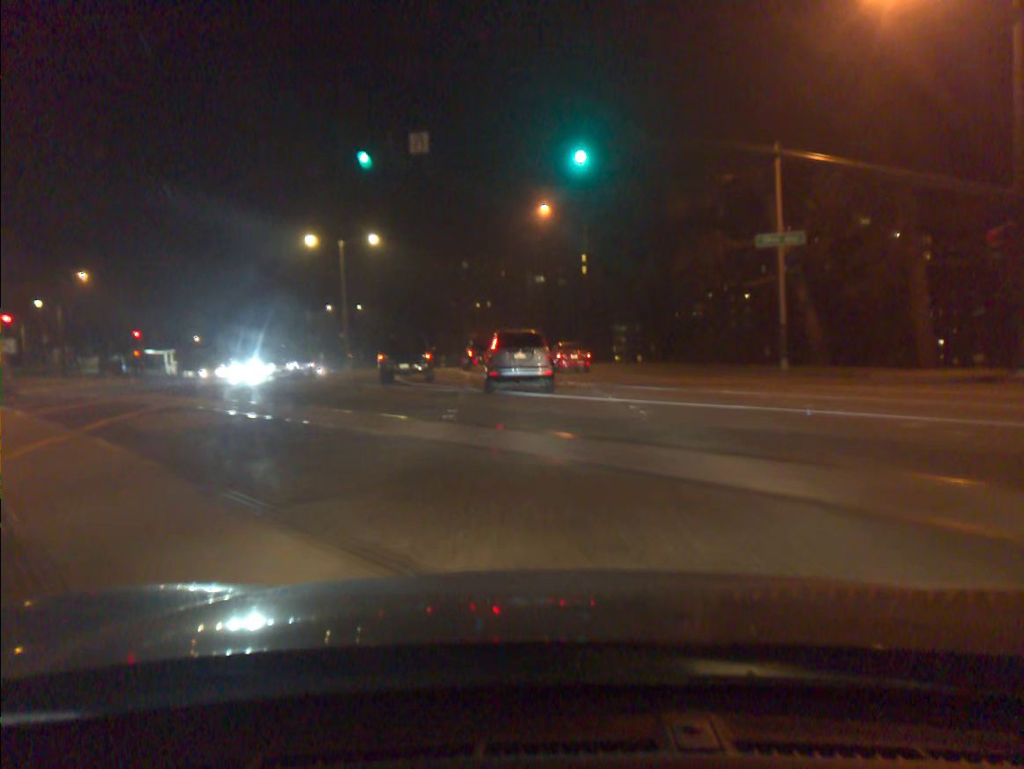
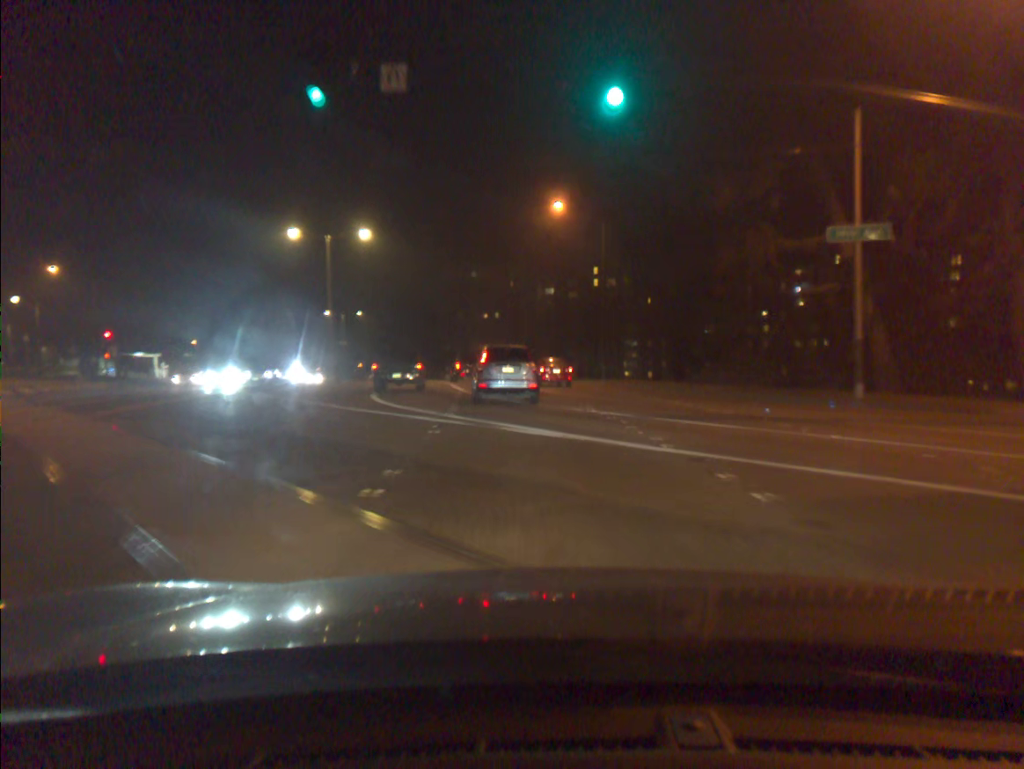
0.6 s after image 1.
(0.0, +6.6) m; 0°
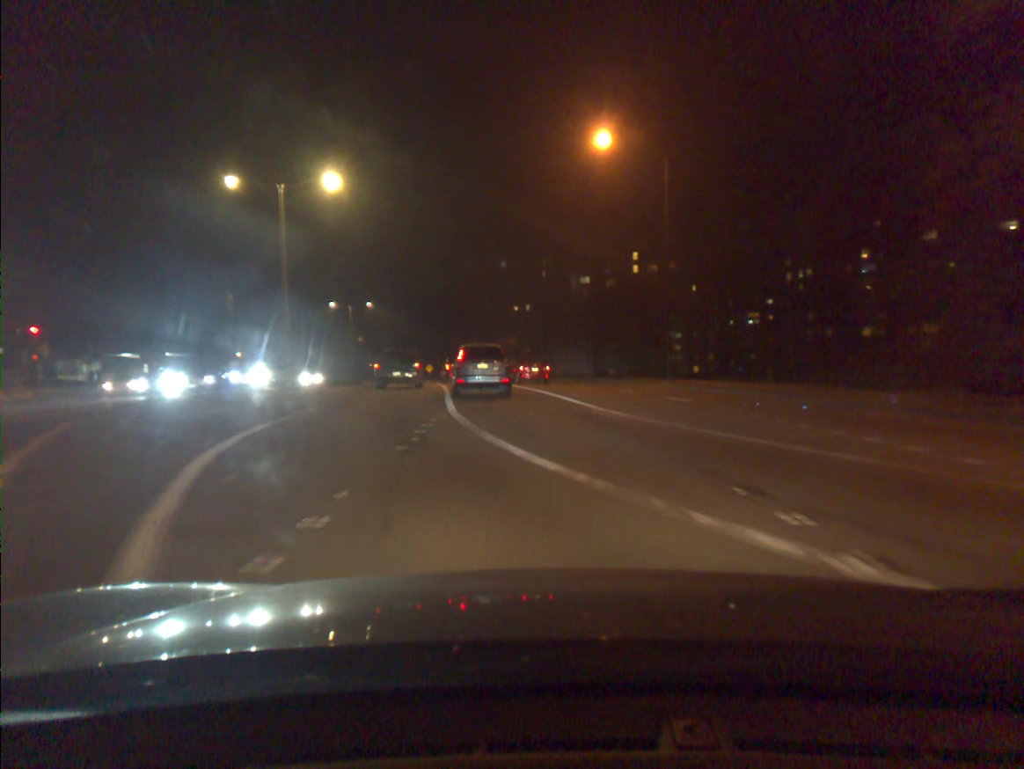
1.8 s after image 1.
(-0.3, +14.2) m; -3°
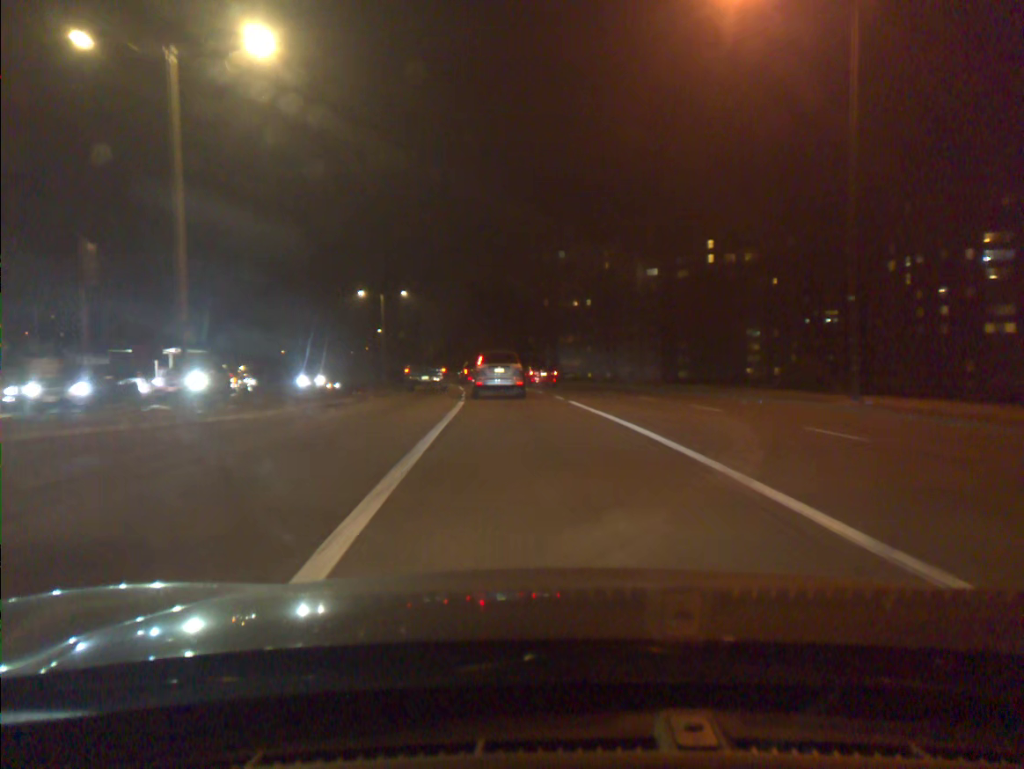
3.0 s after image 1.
(-0.6, +15.6) m; -4°
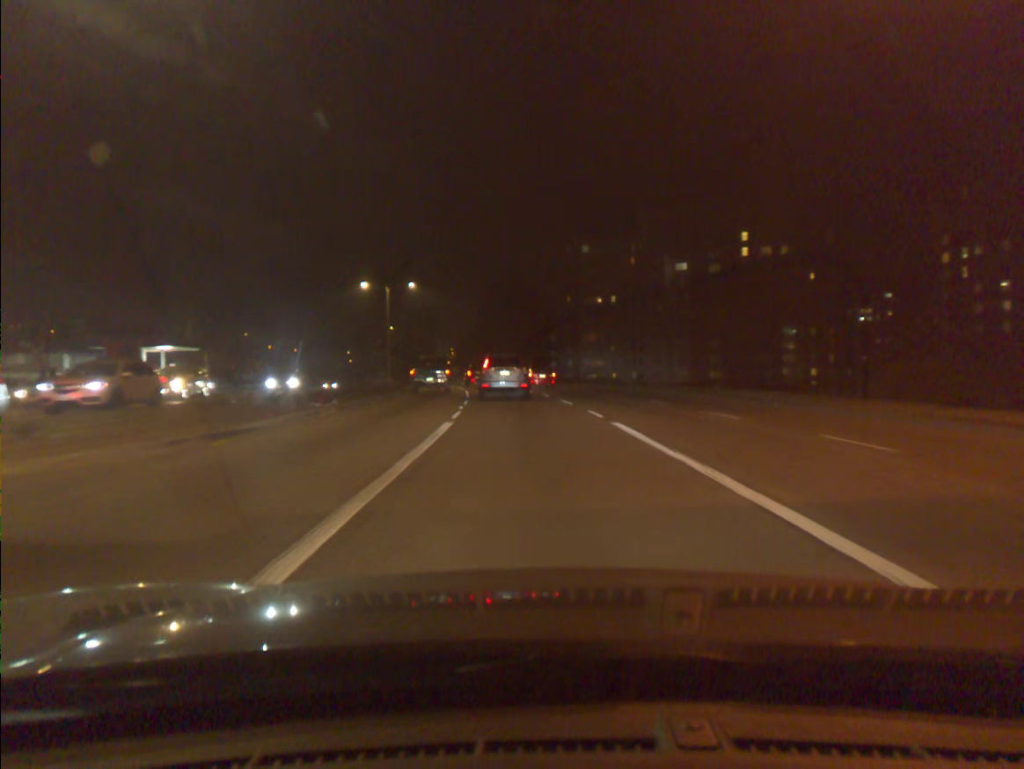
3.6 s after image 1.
(-0.1, +8.3) m; -1°
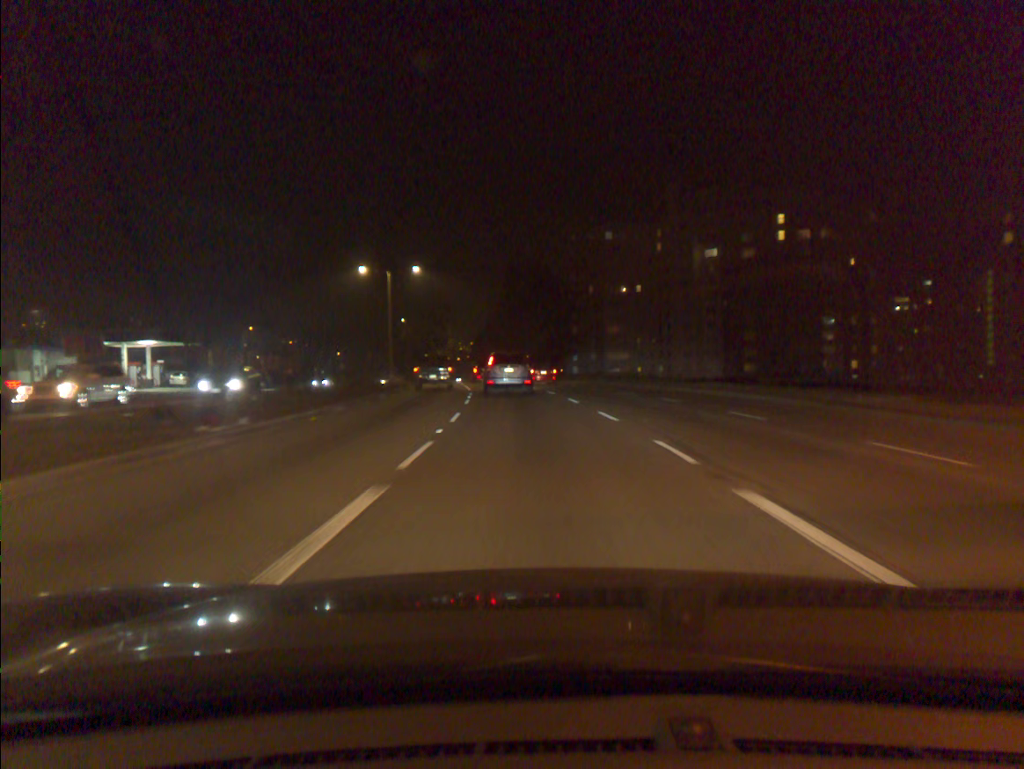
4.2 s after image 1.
(-0.1, +8.7) m; -2°
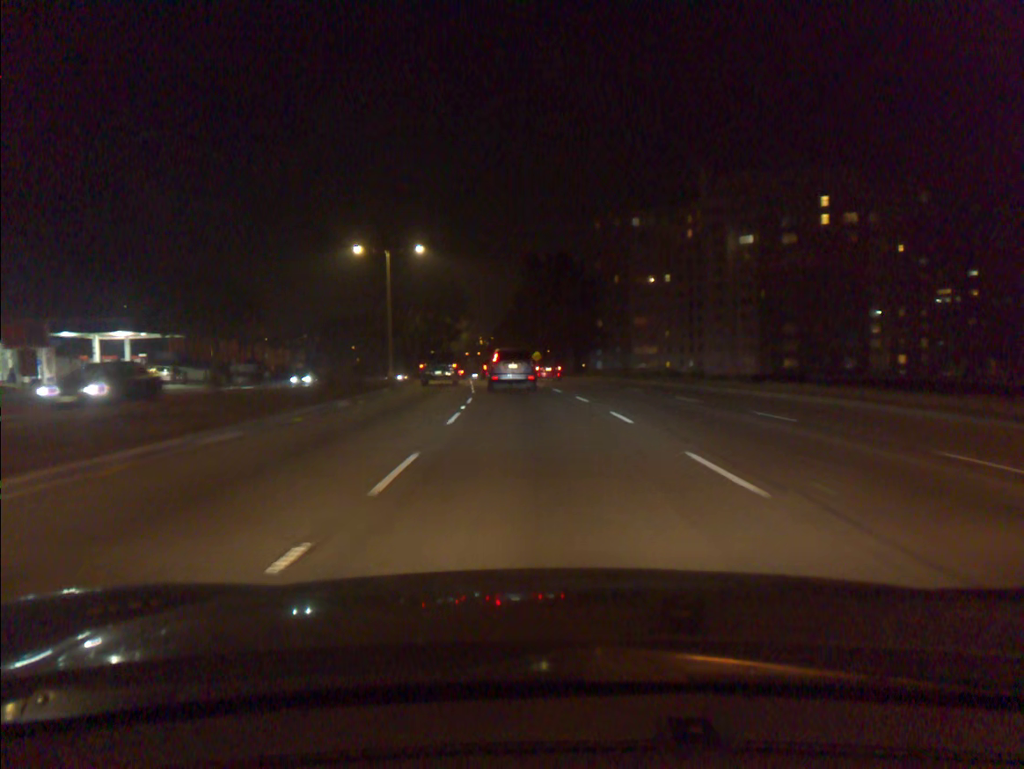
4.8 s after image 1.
(-0.1, +9.1) m; -2°
